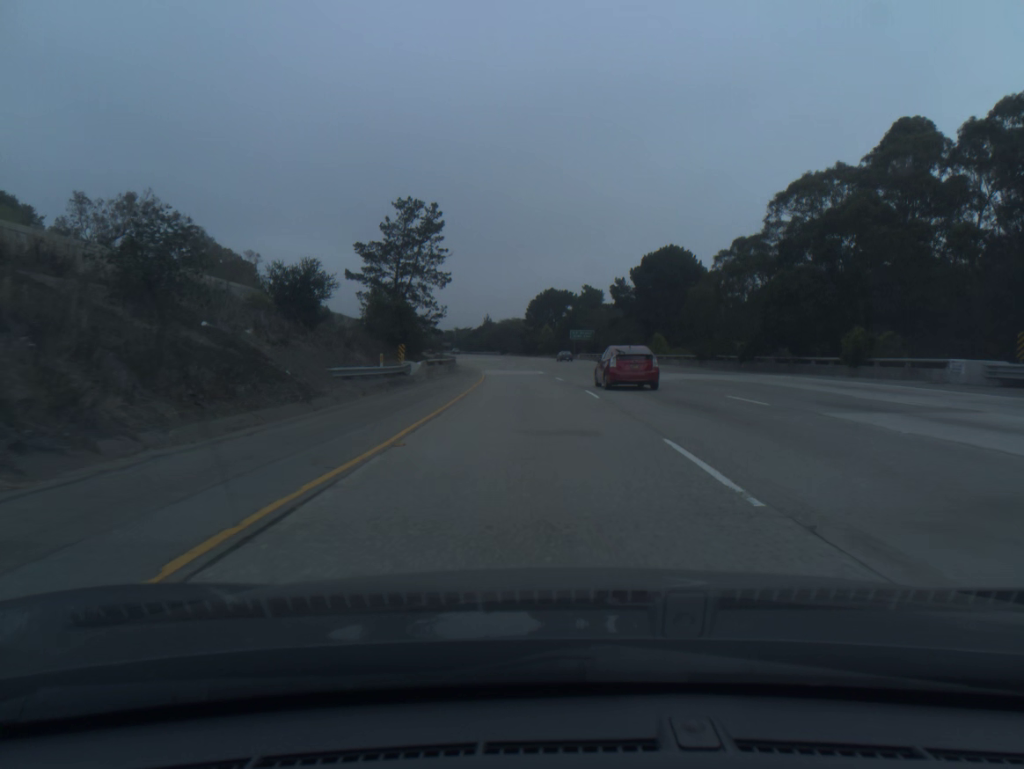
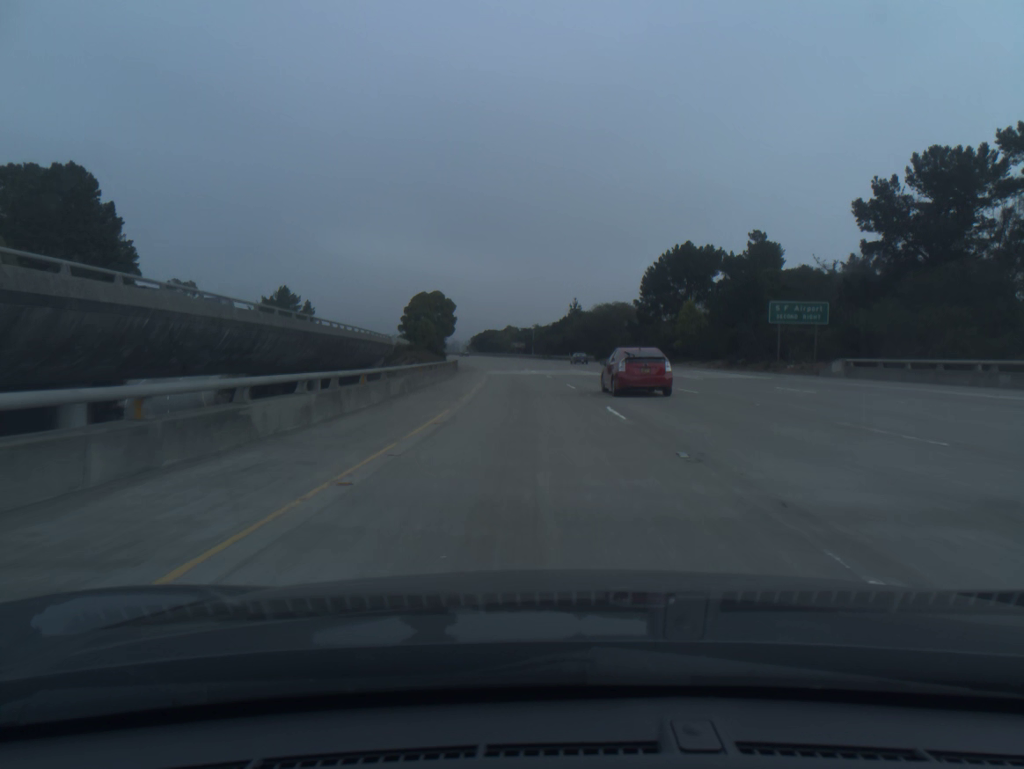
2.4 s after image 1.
(-4.4, +80.0) m; -7°
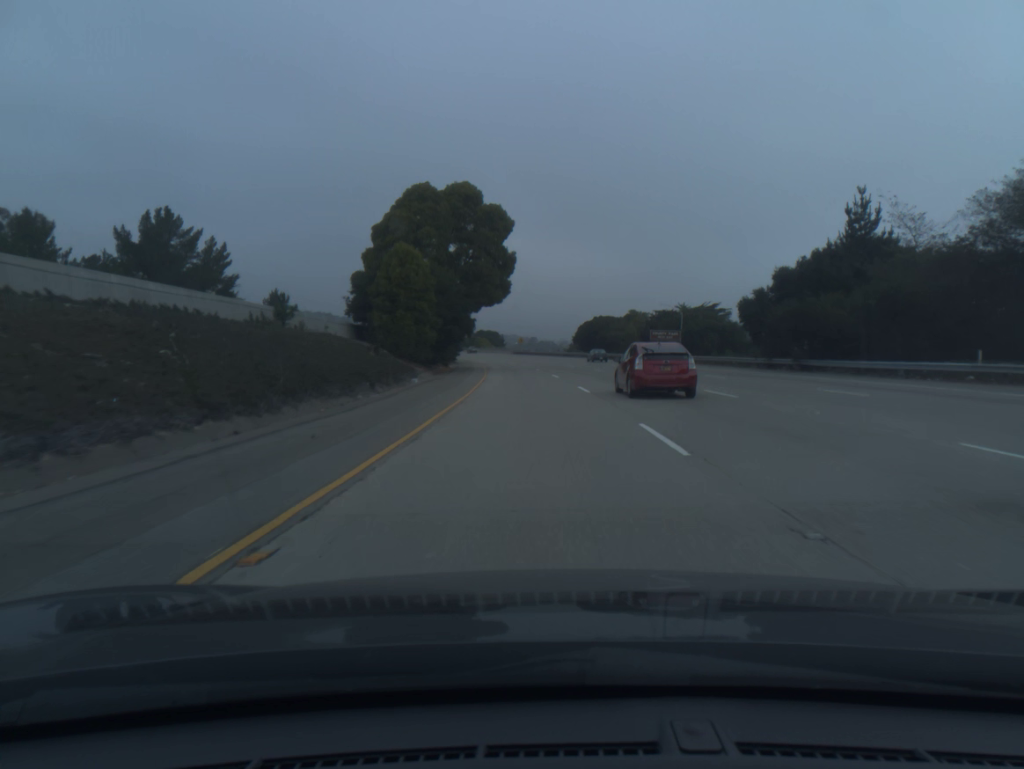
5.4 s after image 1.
(-6.8, +100.3) m; -8°
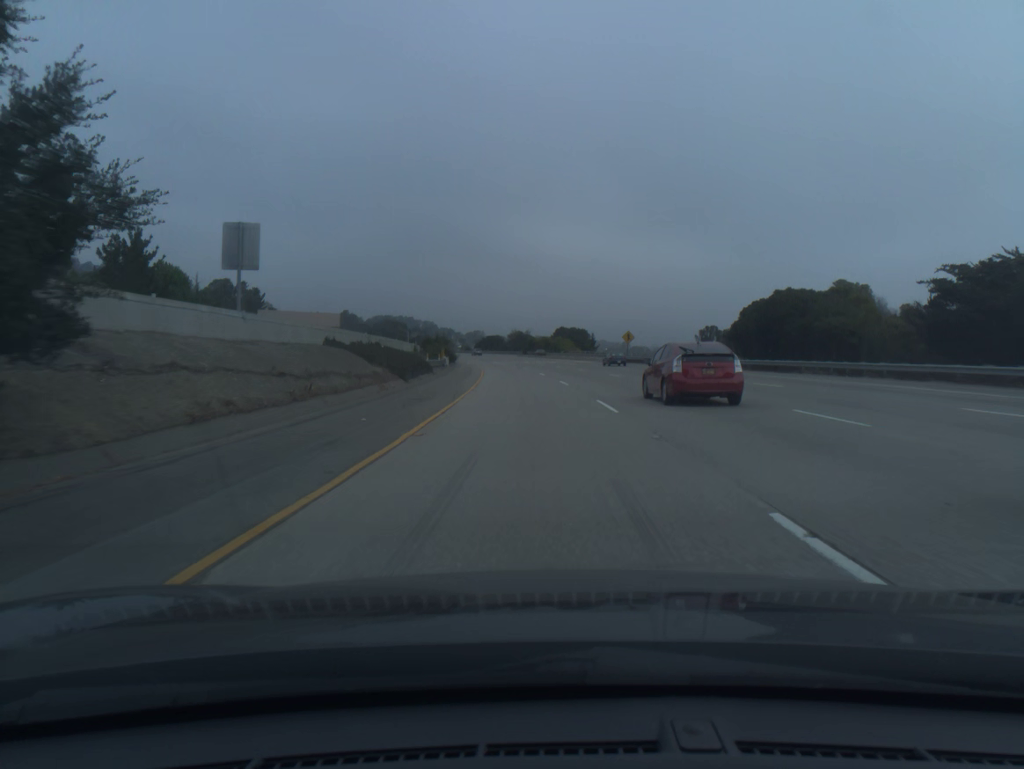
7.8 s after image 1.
(-4.5, +80.4) m; -6°
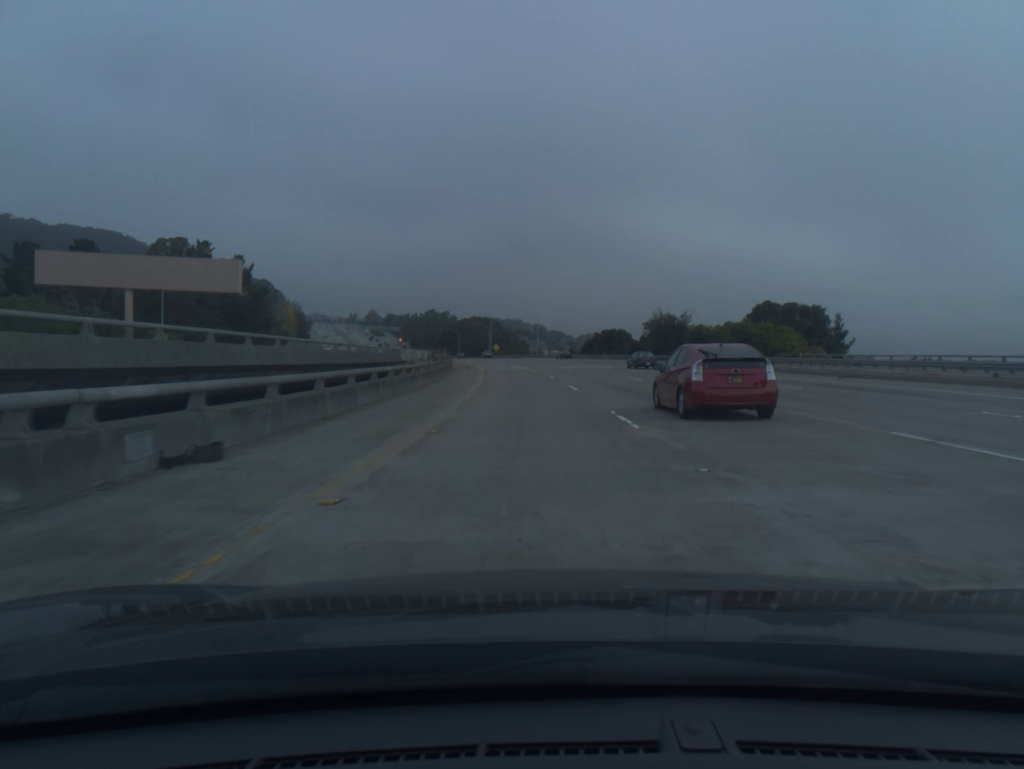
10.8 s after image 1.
(-7.3, +100.4) m; -8°
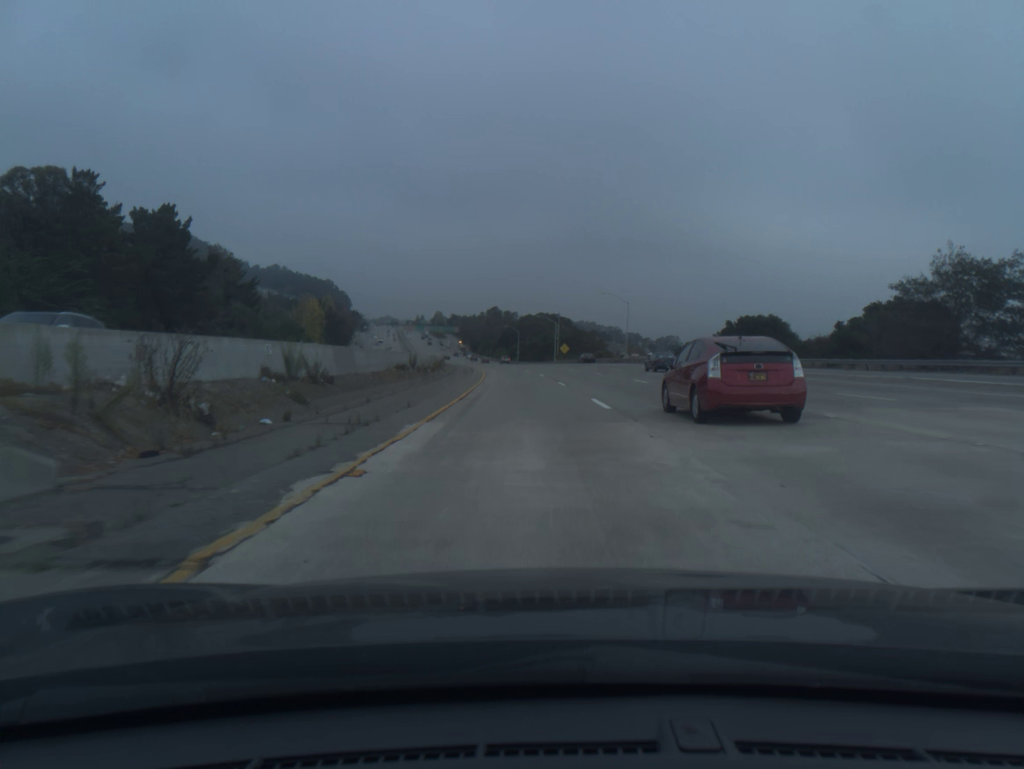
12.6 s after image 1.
(-2.7, +60.4) m; -5°
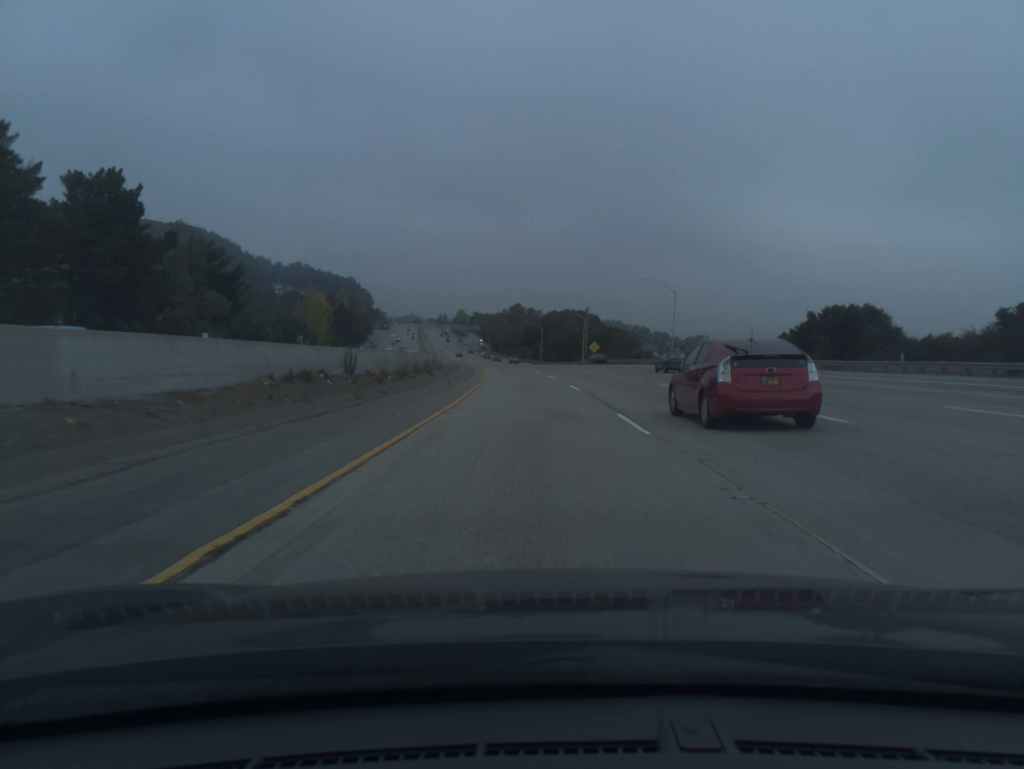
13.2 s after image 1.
(-0.3, +20.2) m; -2°
